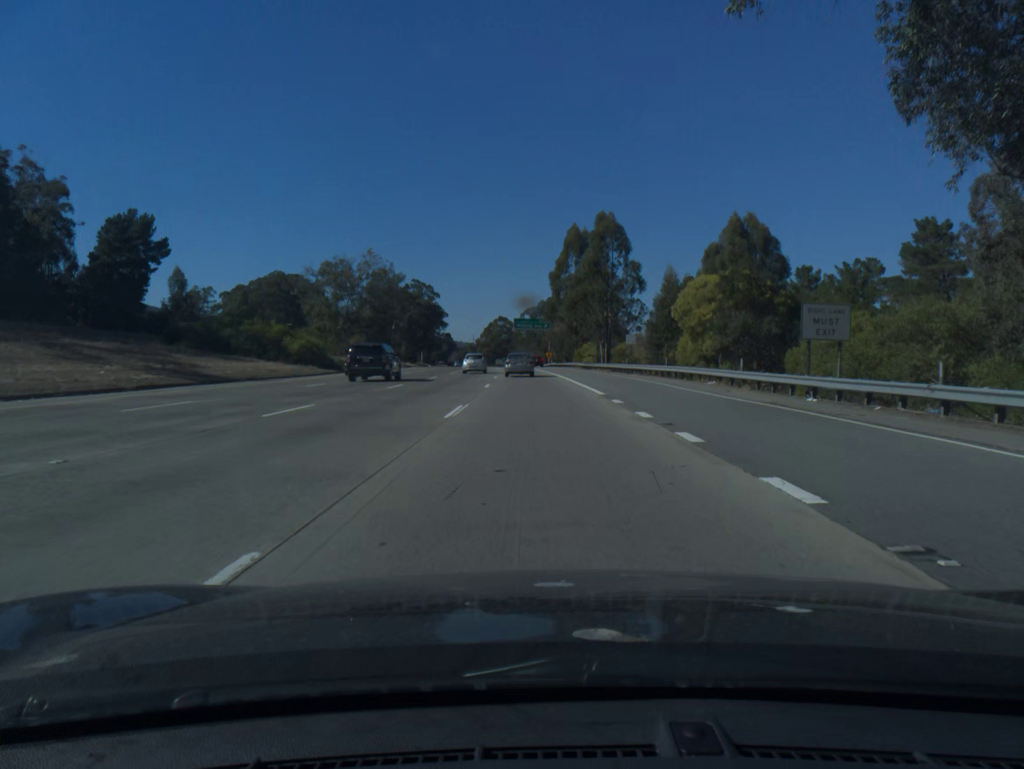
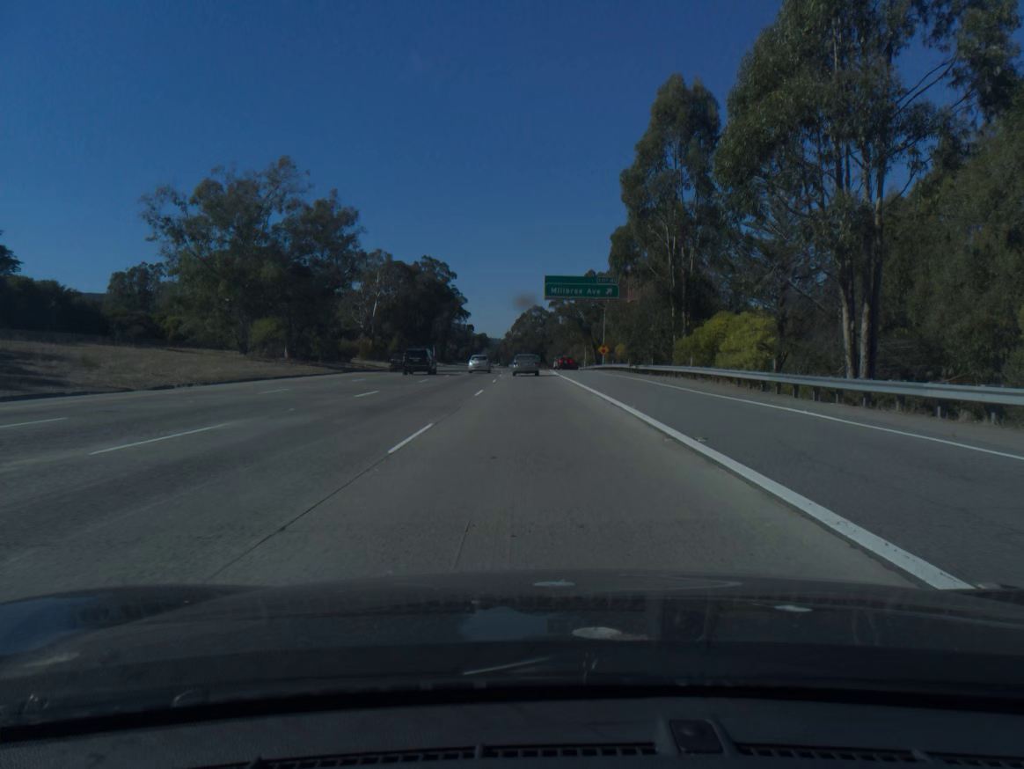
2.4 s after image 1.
(-1.6, +64.6) m; -3°
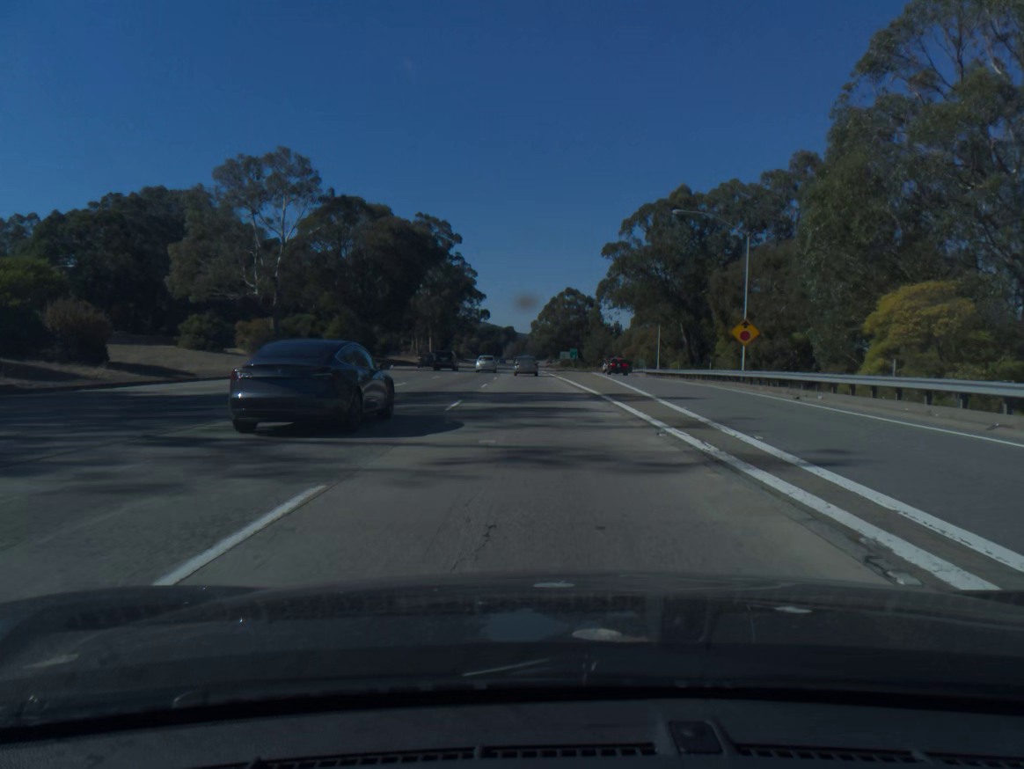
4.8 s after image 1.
(-1.3, +65.3) m; -2°
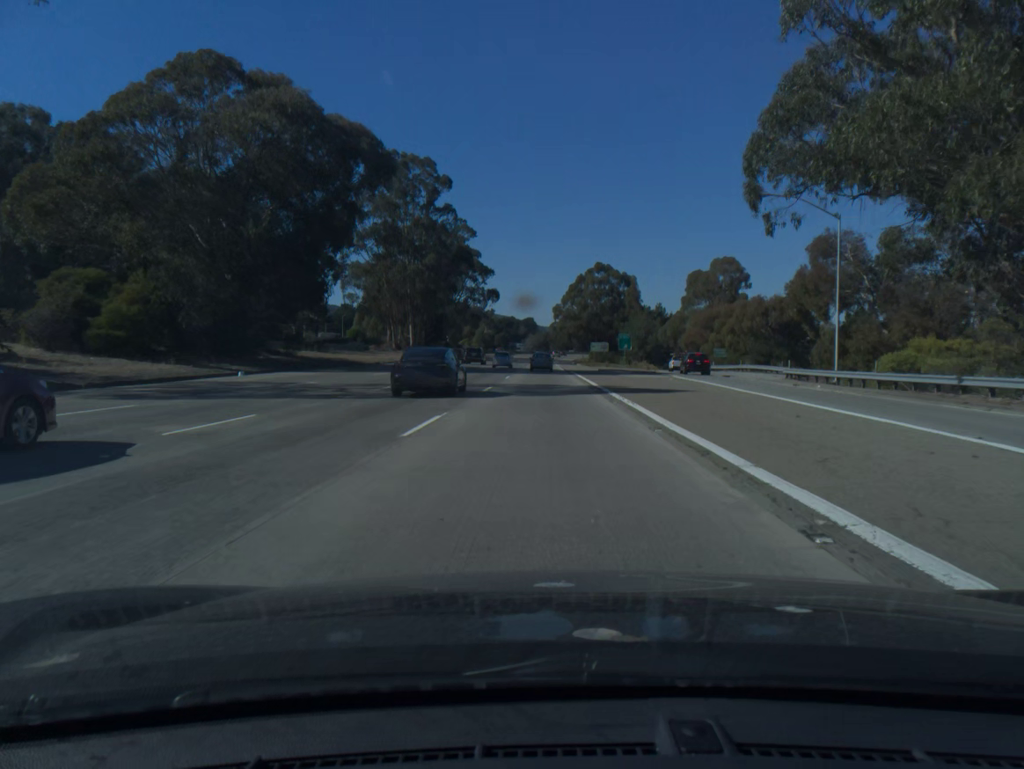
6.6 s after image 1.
(-0.7, +49.8) m; -2°
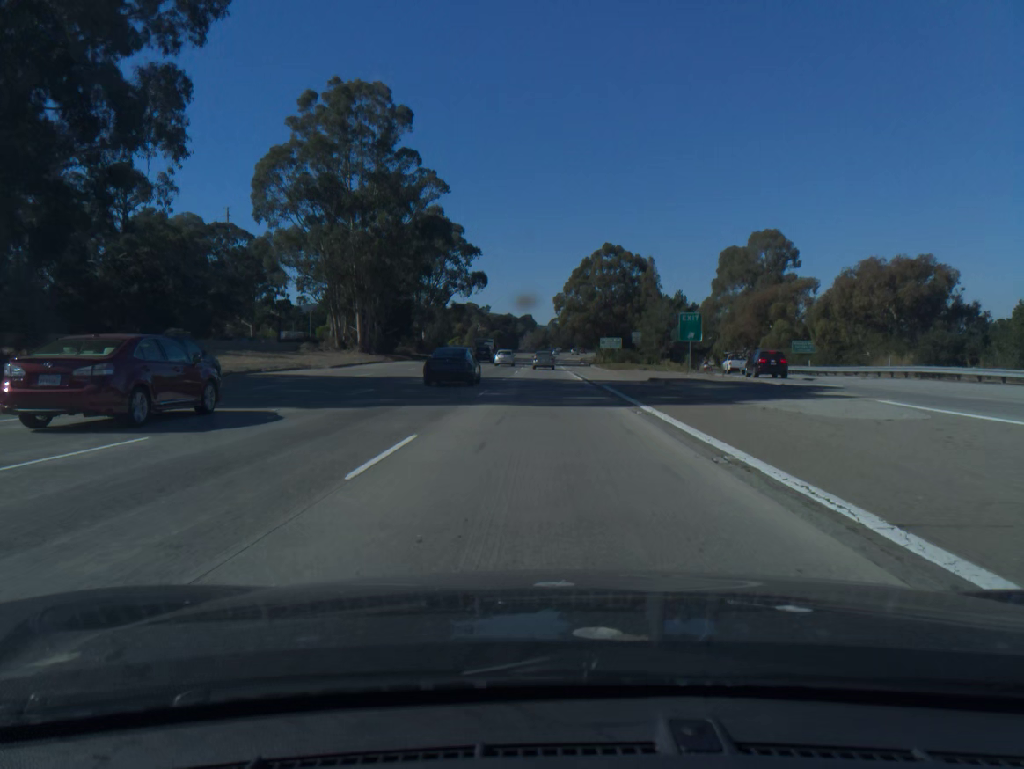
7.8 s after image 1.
(0.0, +33.7) m; 0°
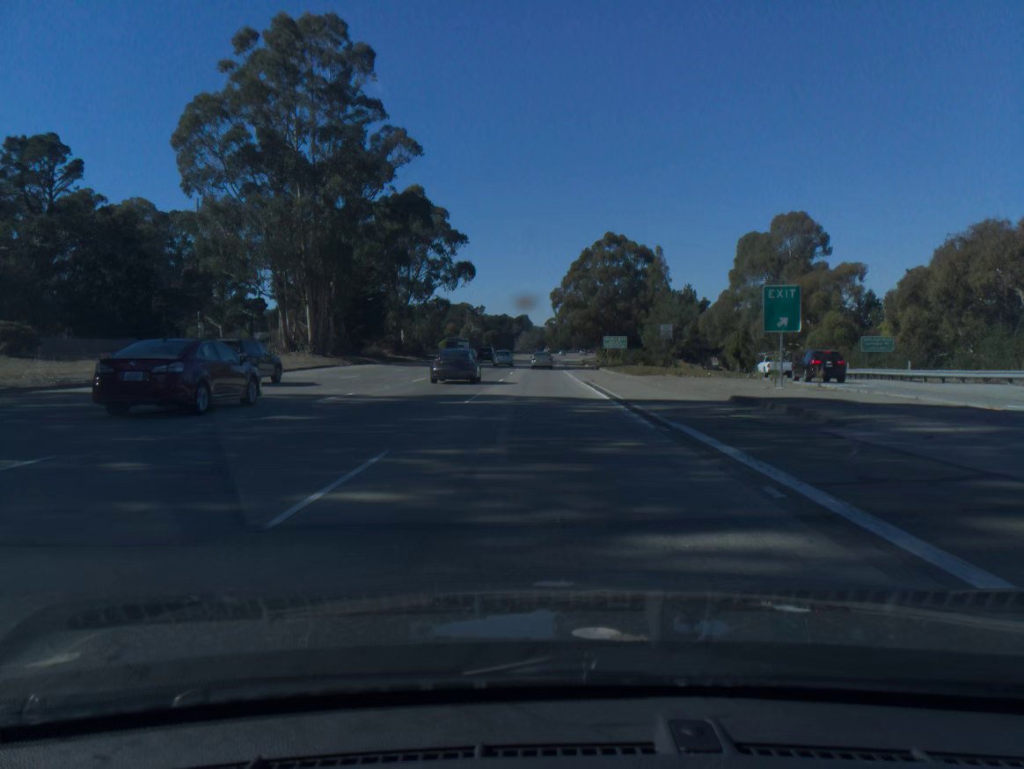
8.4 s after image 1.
(0.0, +17.0) m; 0°
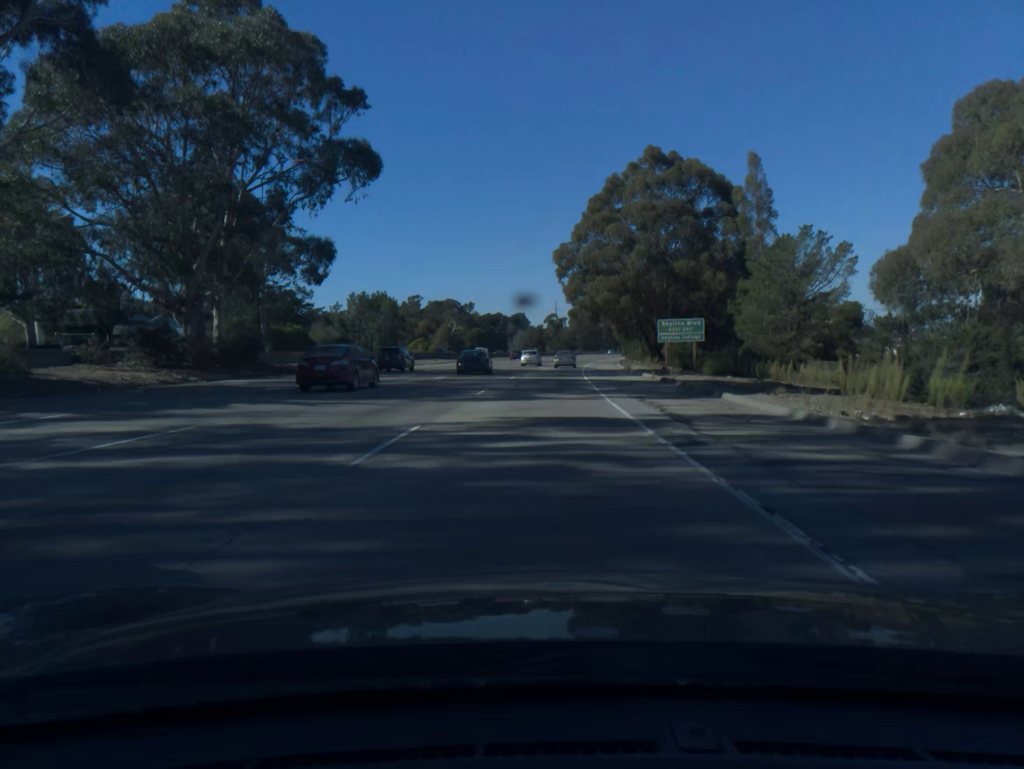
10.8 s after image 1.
(0.0, +68.8) m; 0°
